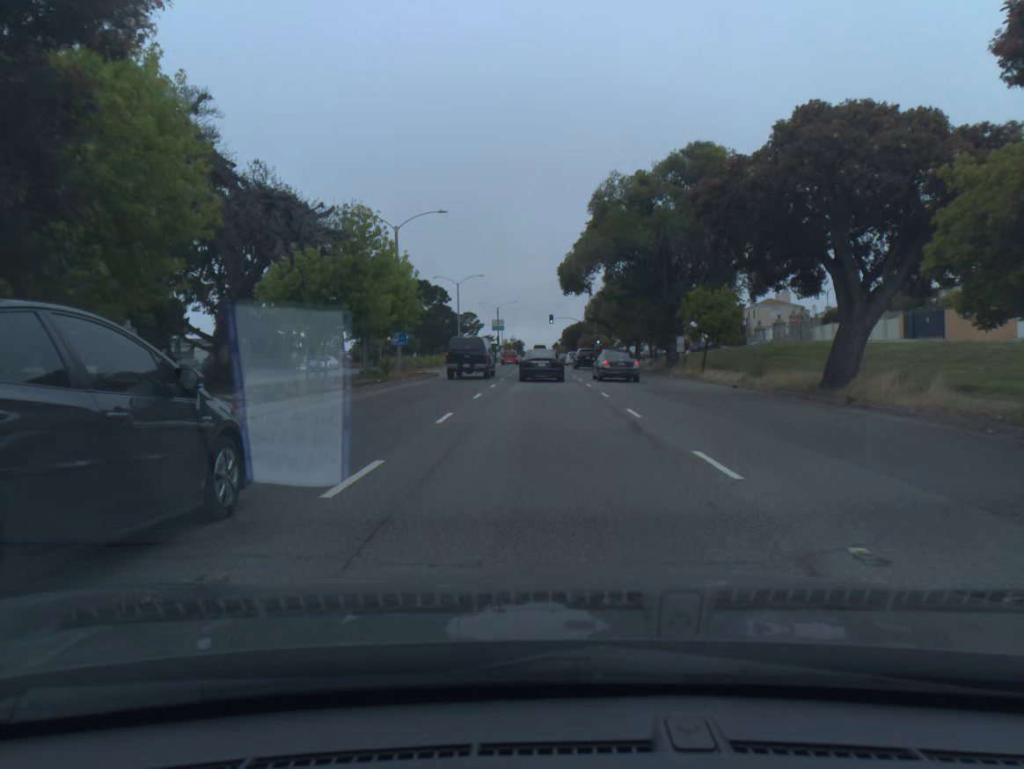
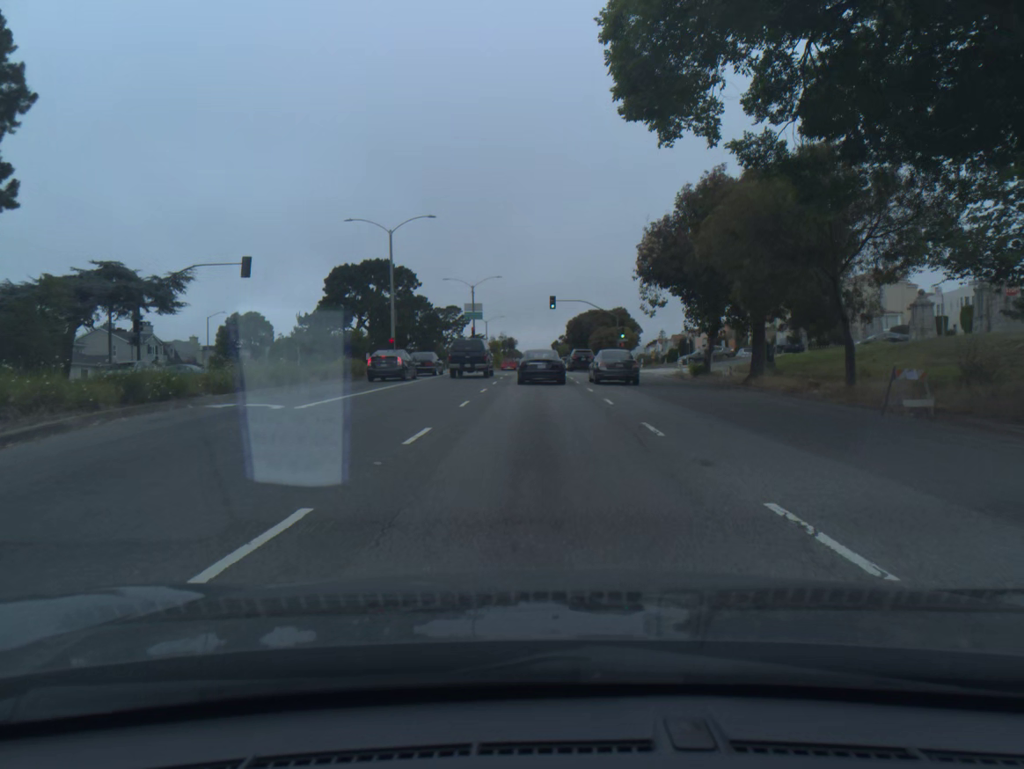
(+0.2, +38.7) m; 0°
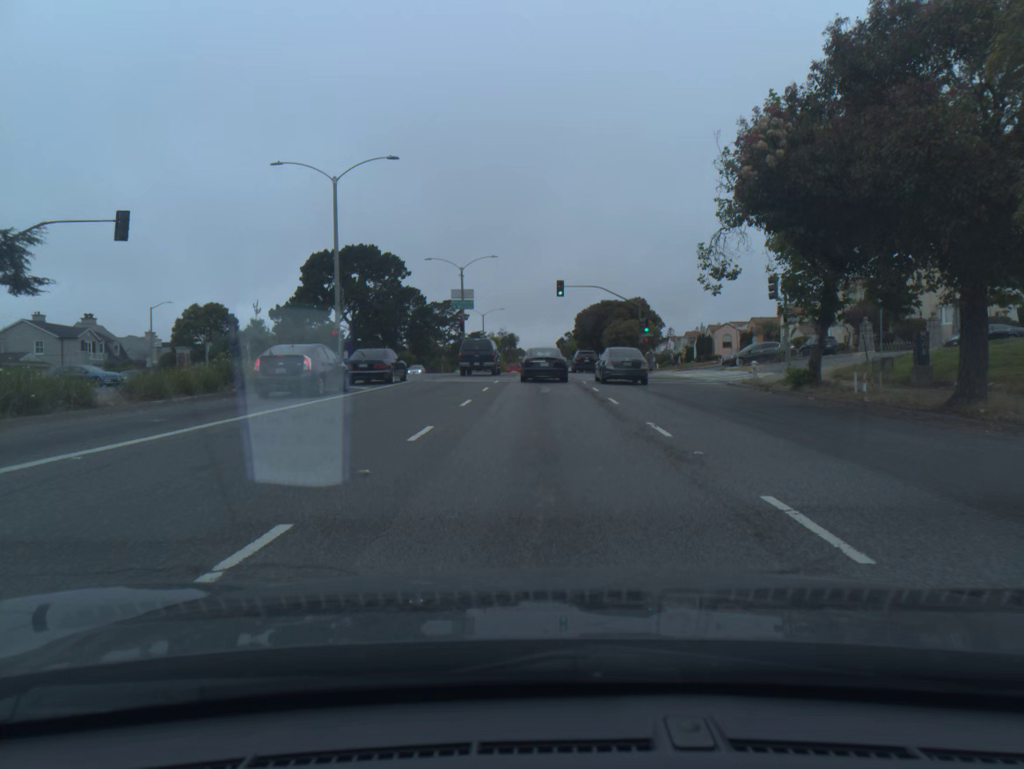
(-0.1, +14.7) m; 0°
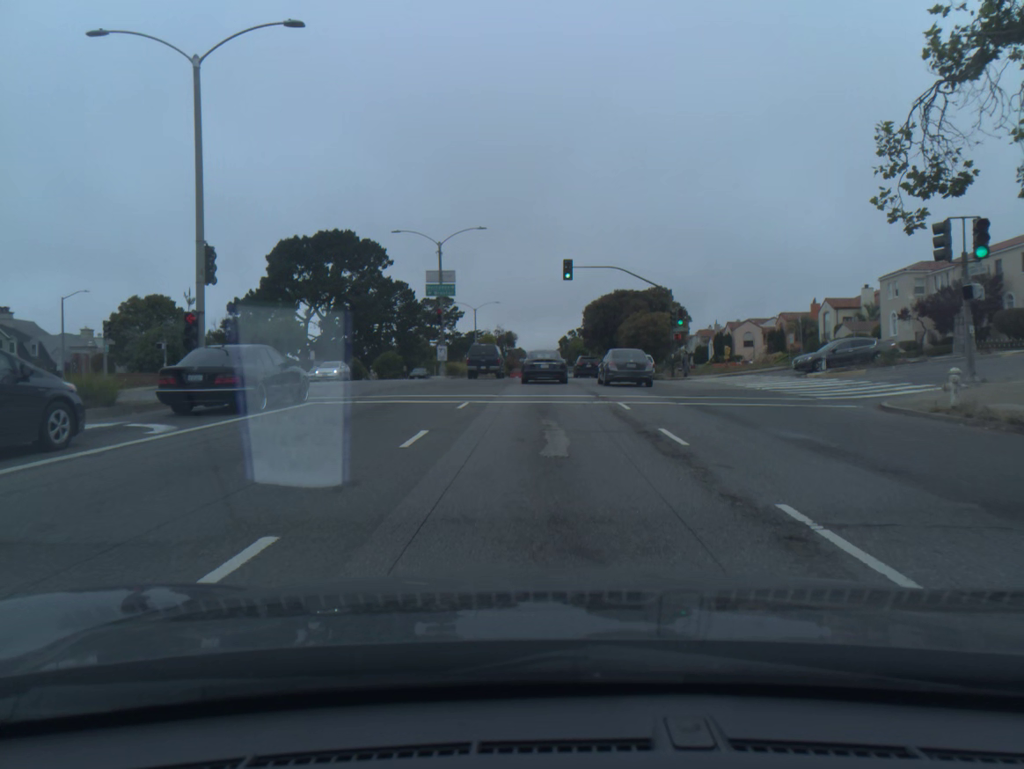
(0.0, +14.7) m; 0°
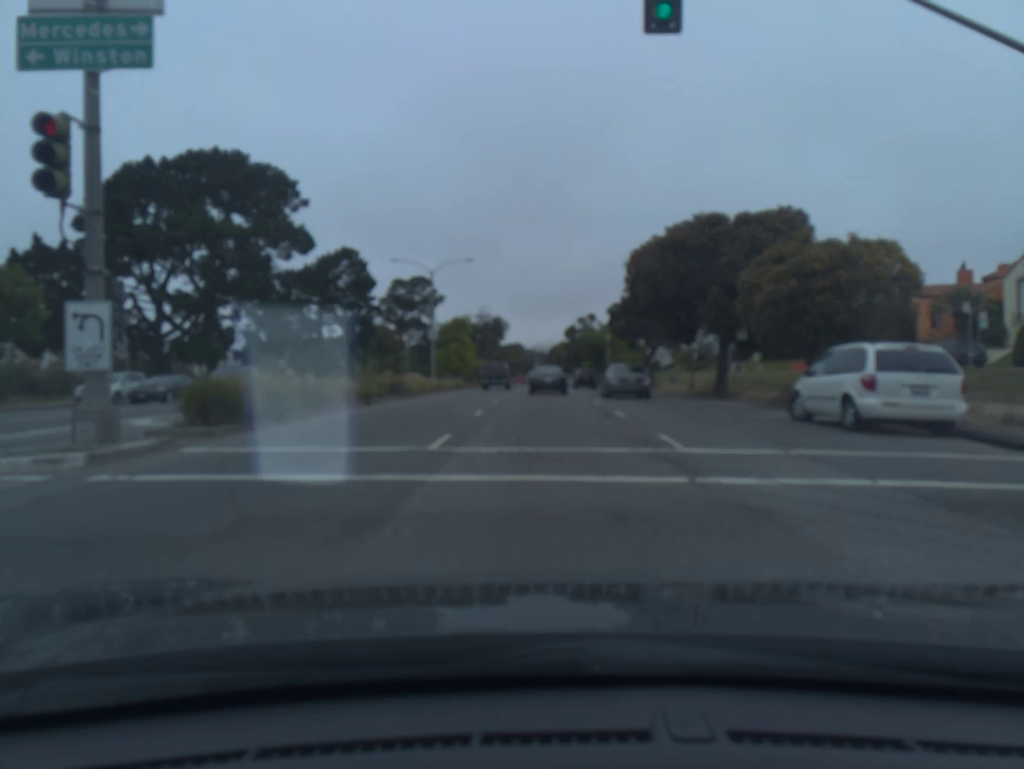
(0.0, +38.1) m; 0°
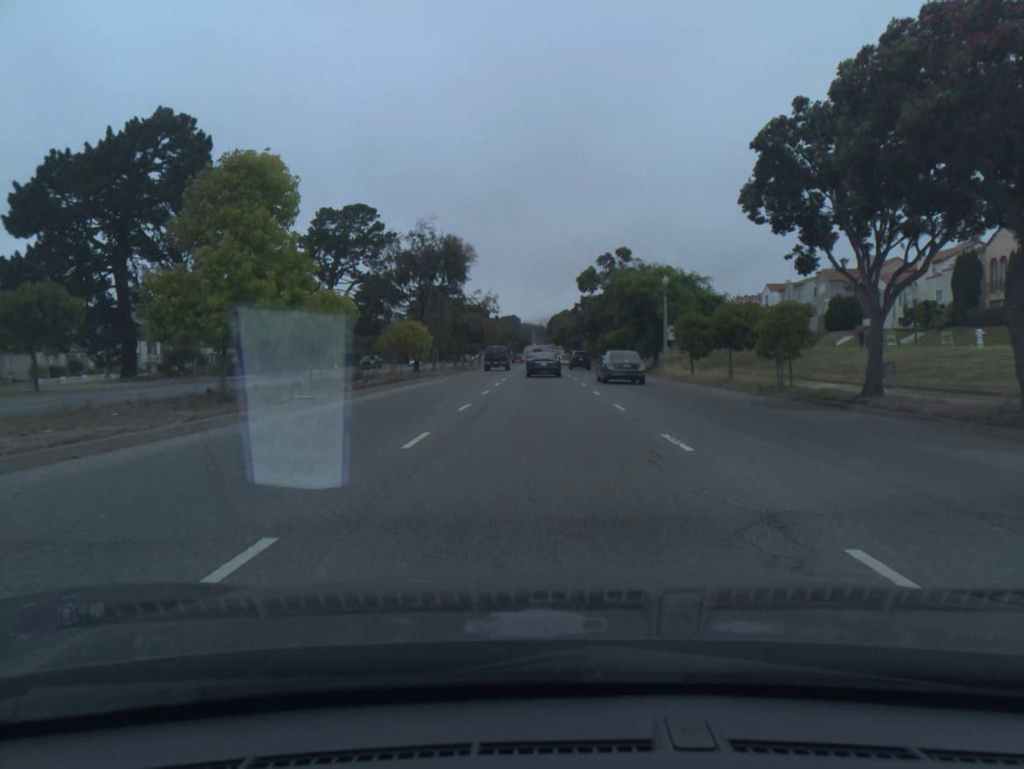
(+0.2, +44.5) m; 0°
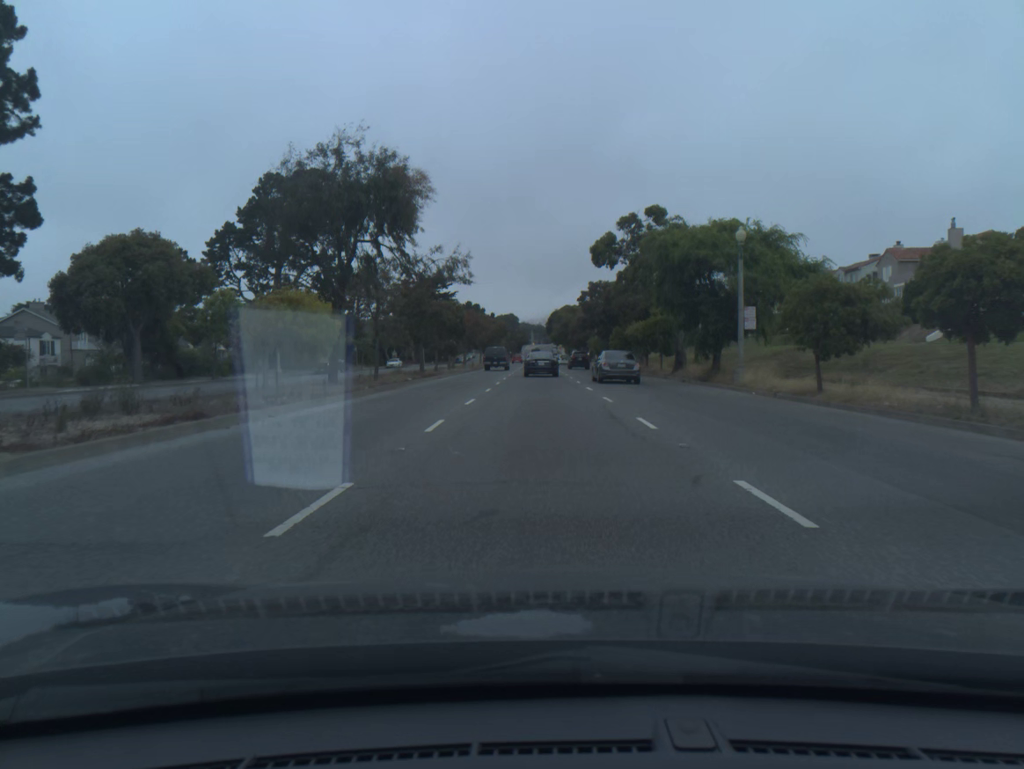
(0.0, +19.6) m; 0°
